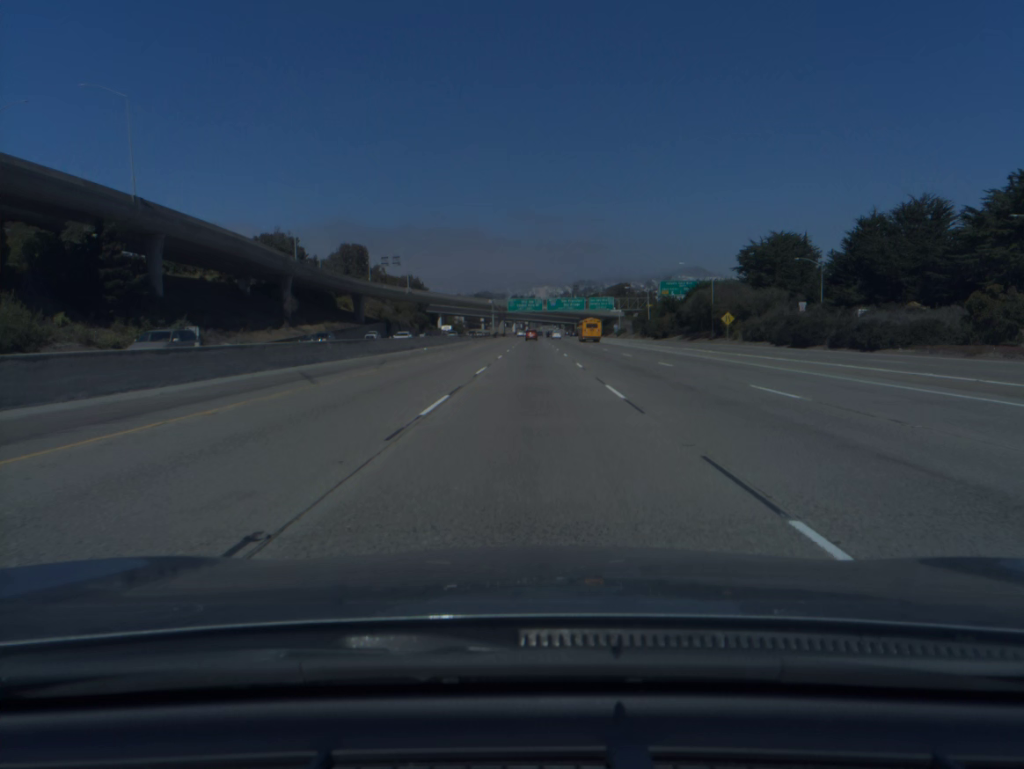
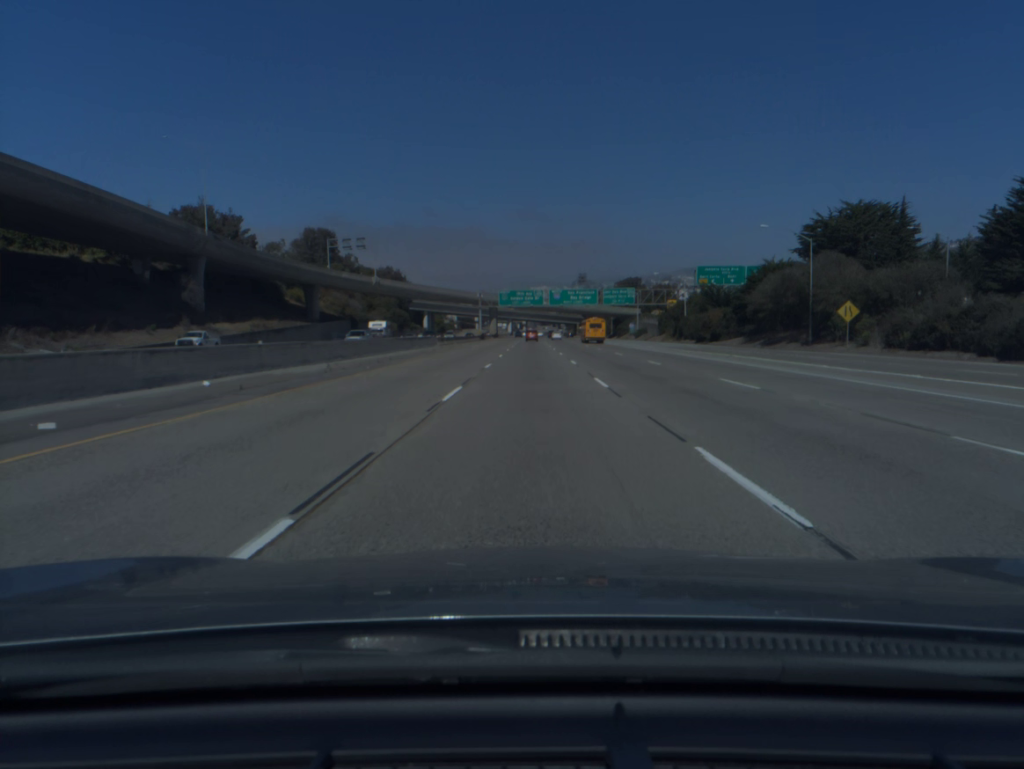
(0.0, +38.9) m; 0°
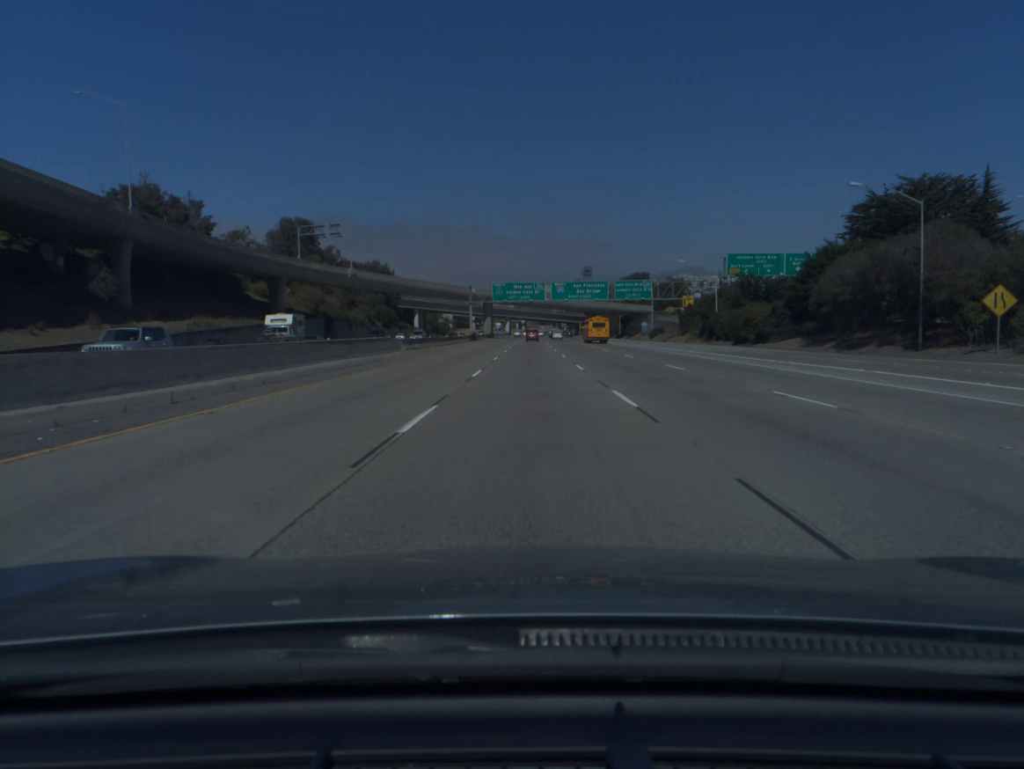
(0.0, +19.5) m; 0°
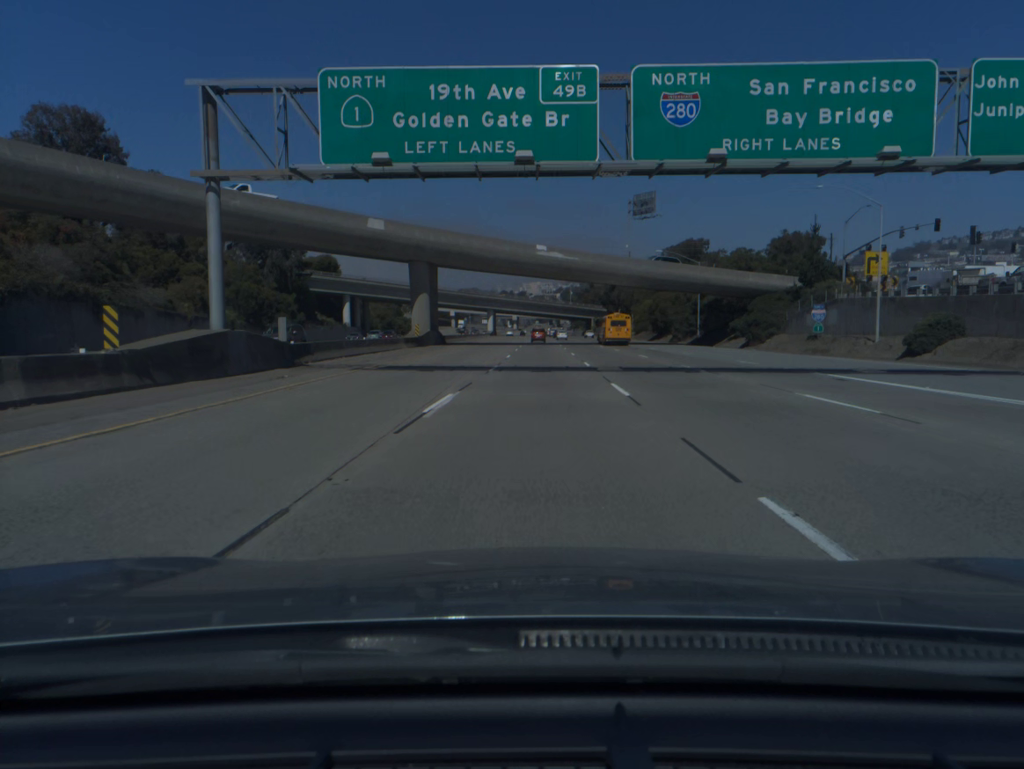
(0.0, +97.3) m; 0°
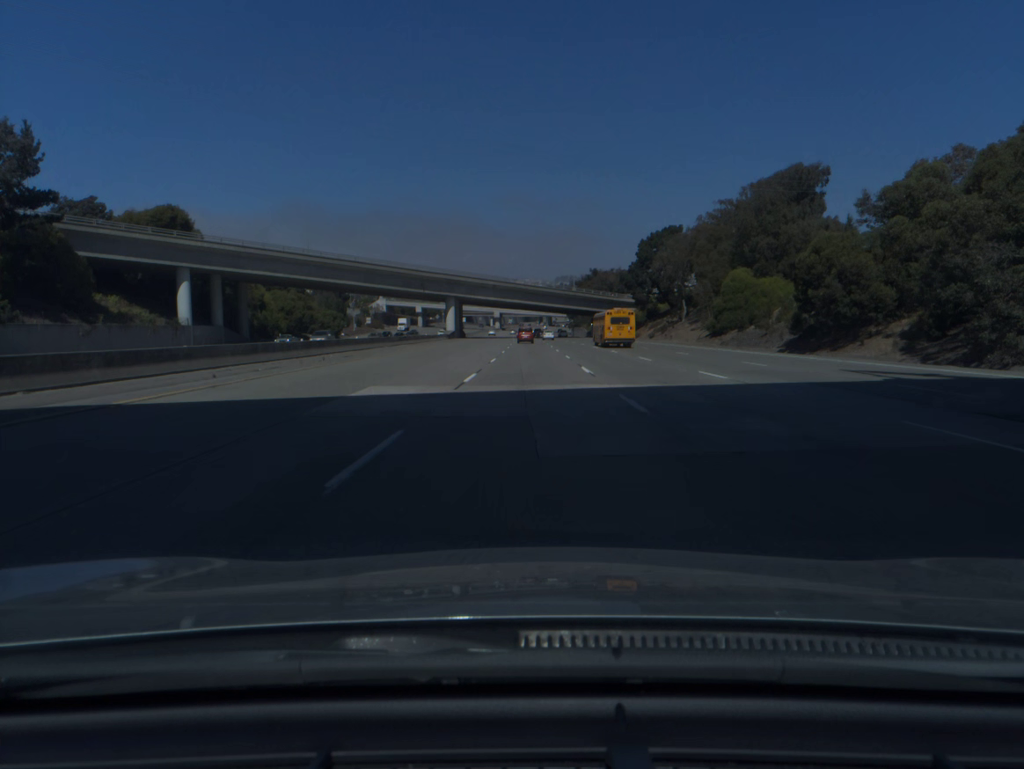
(+1.1, +77.0) m; +1°
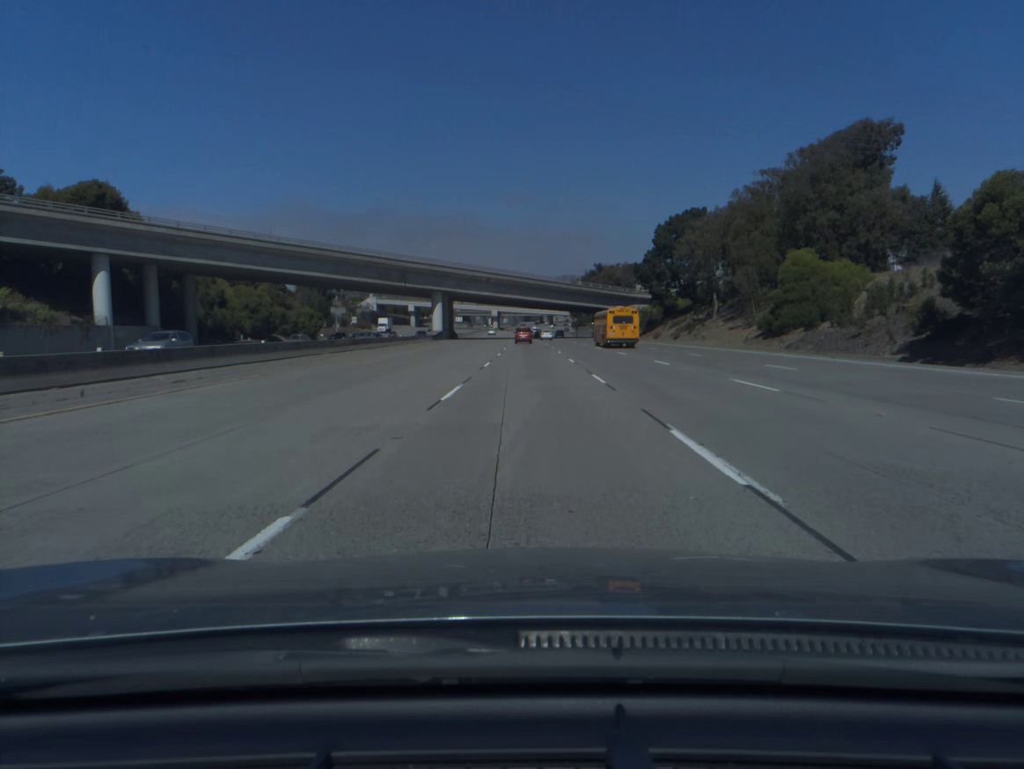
(0.0, +19.1) m; 0°
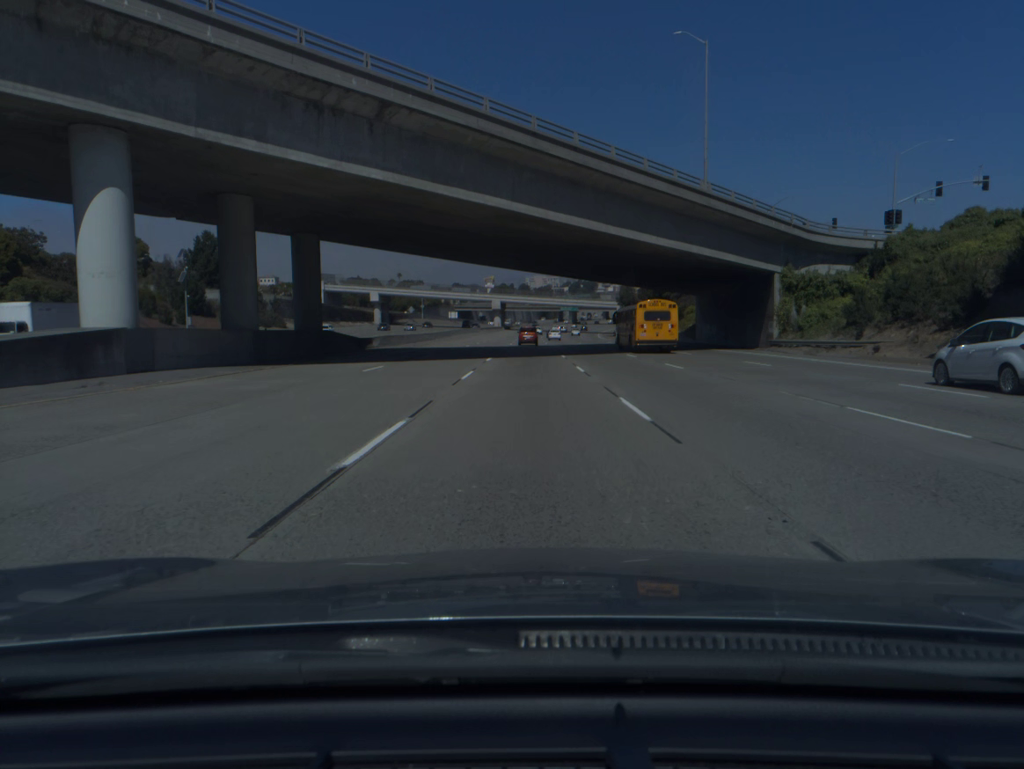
(-0.8, +93.8) m; -1°
